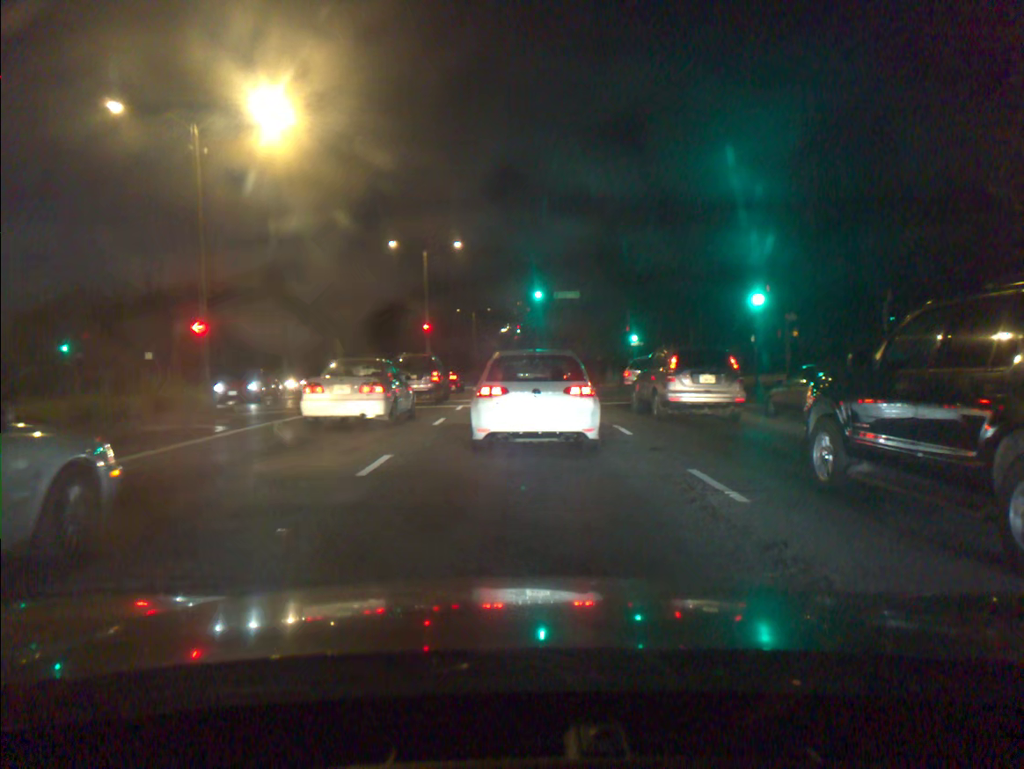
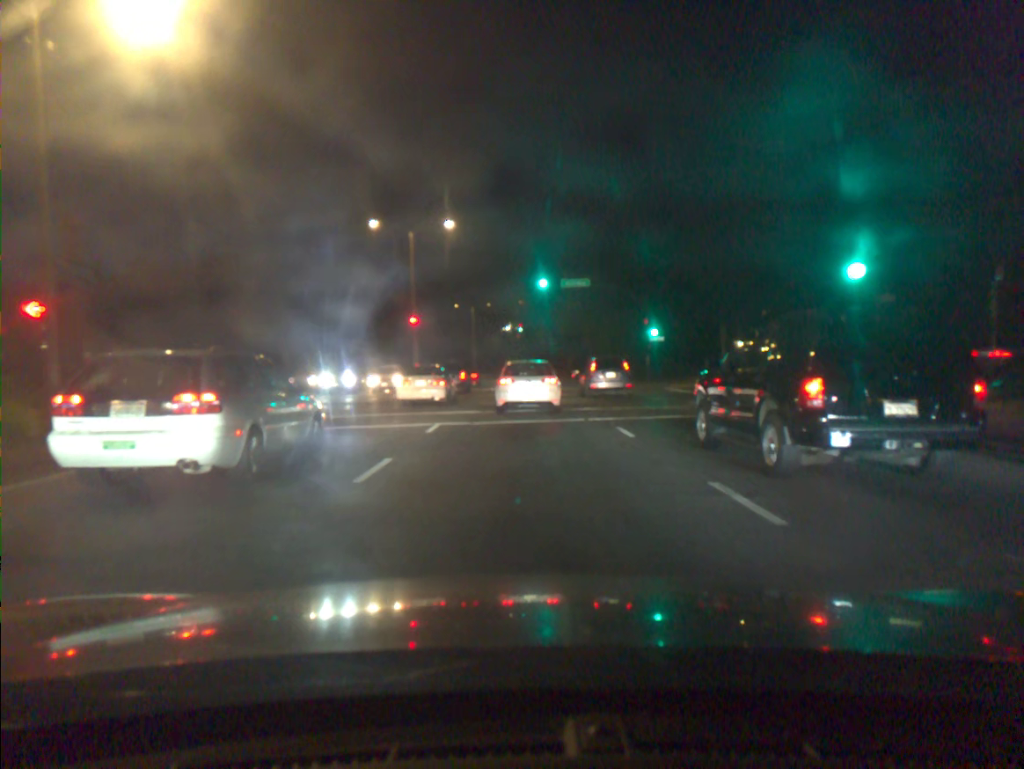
(-0.1, +7.6) m; -1°
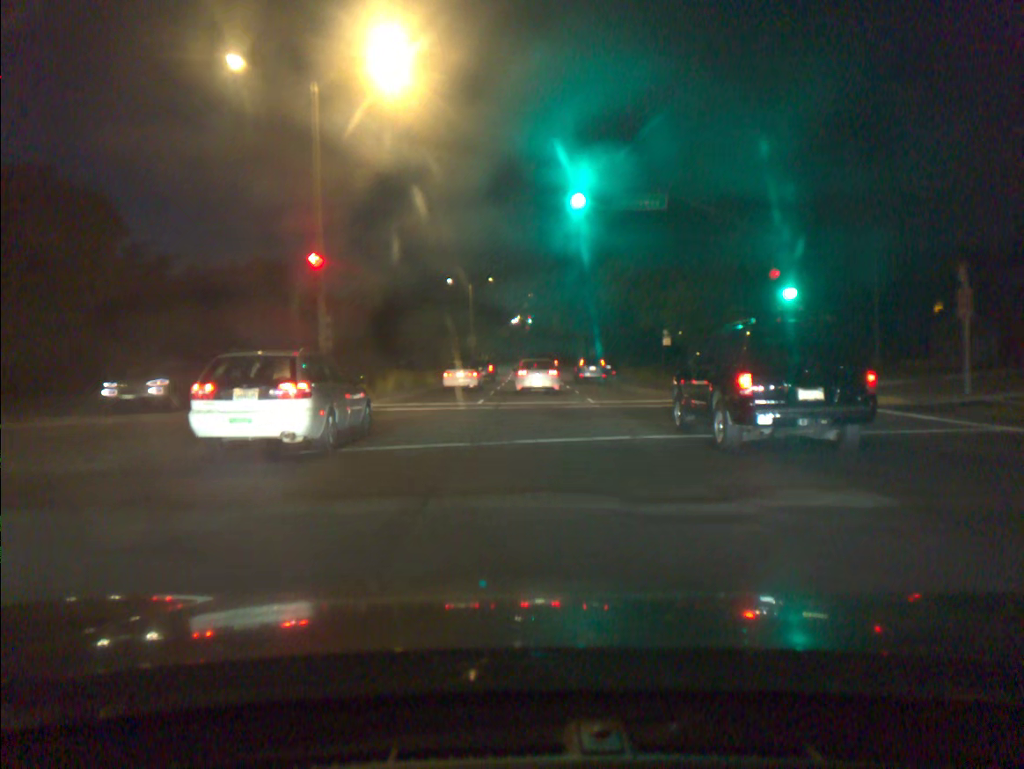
(-0.1, +23.0) m; 0°
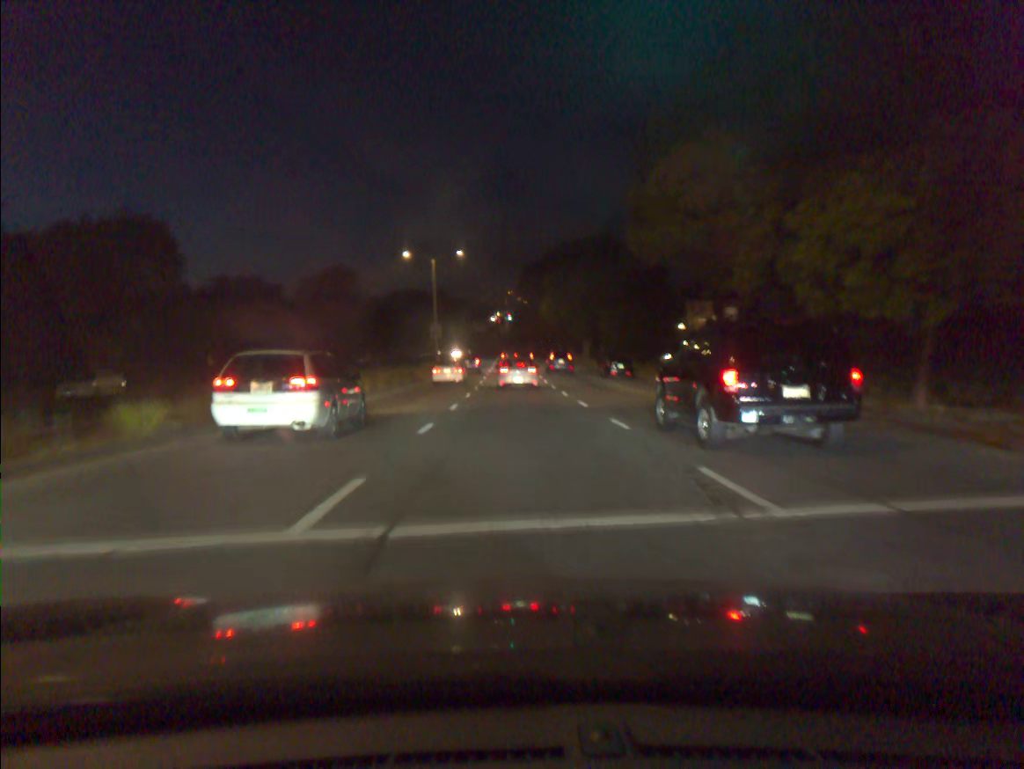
(+0.2, +18.5) m; +2°
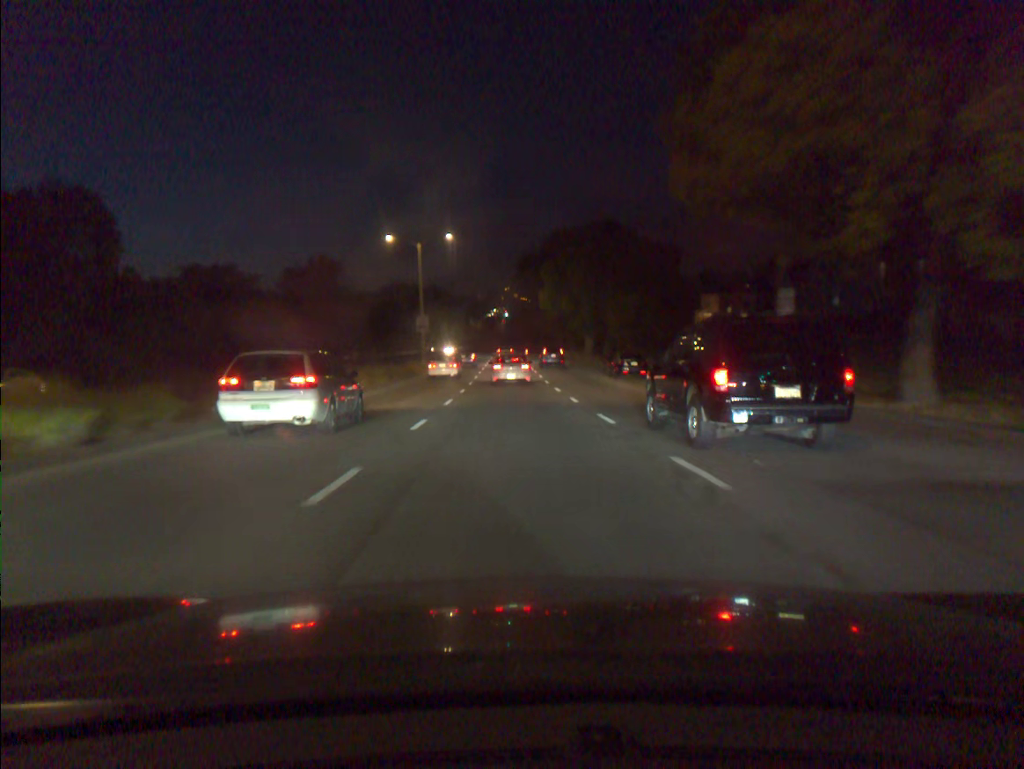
(0.0, +6.8) m; 0°
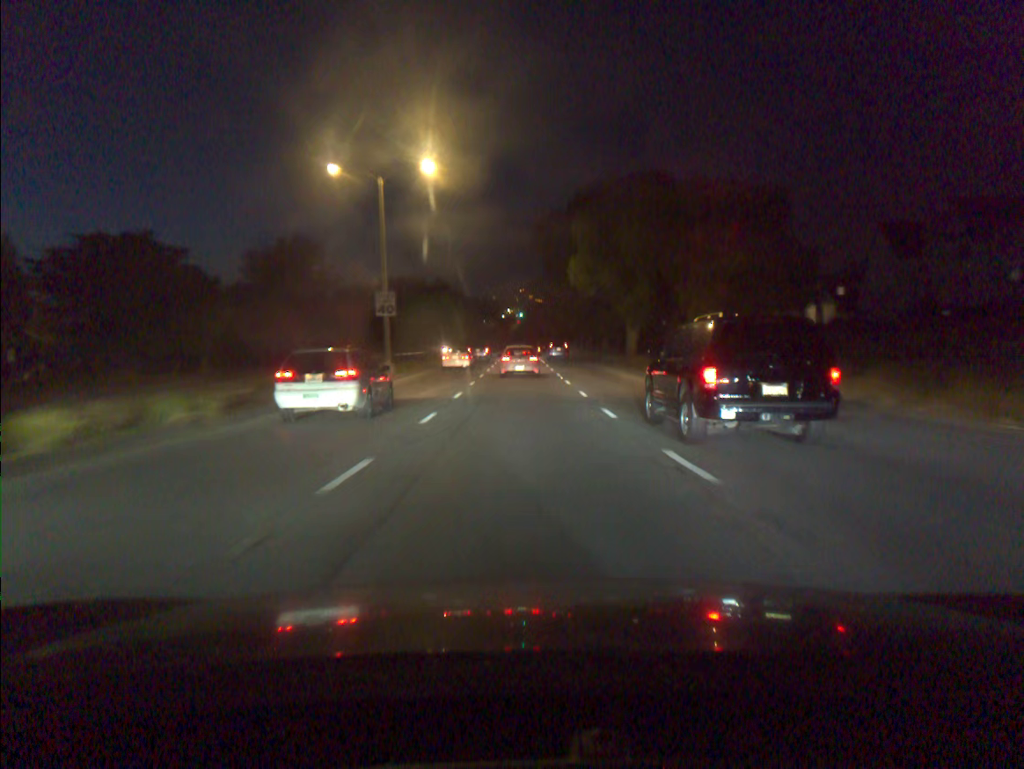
(-0.2, +21.5) m; -1°
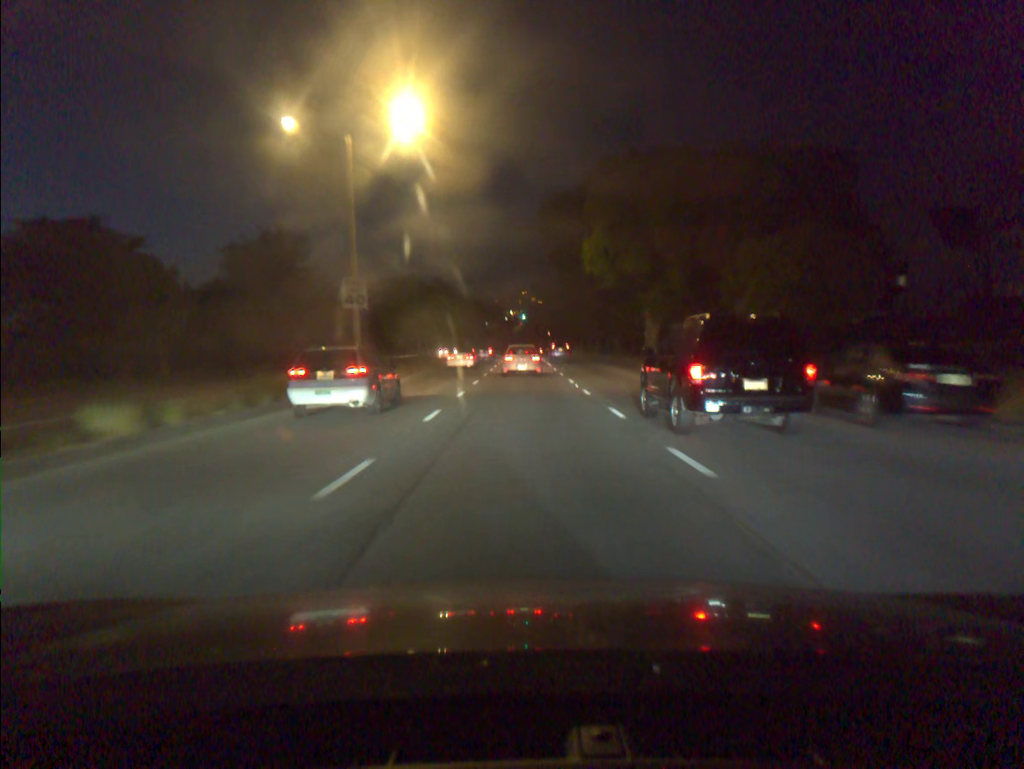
(0.0, +7.4) m; 0°
